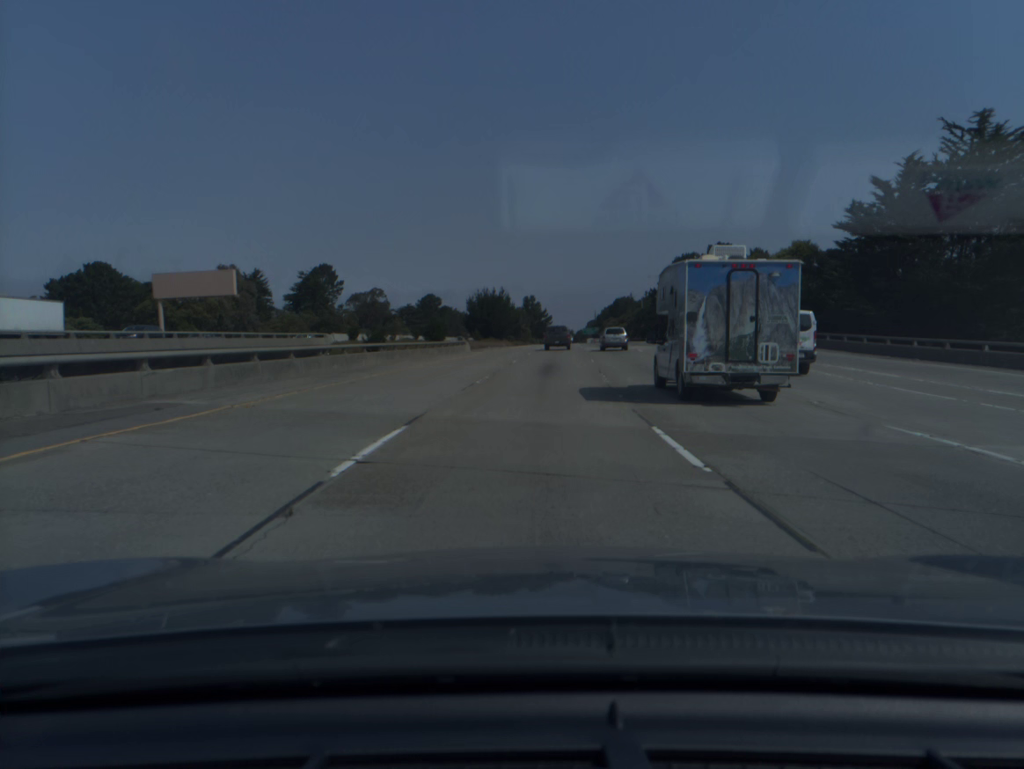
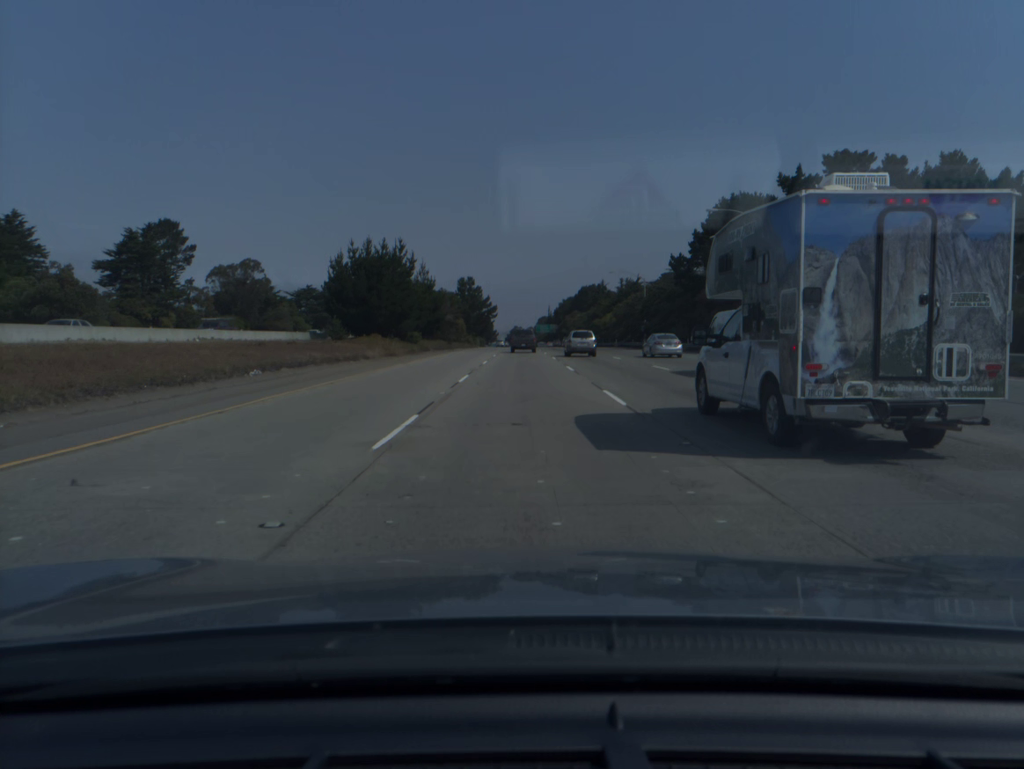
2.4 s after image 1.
(+2.9, +69.4) m; +4°
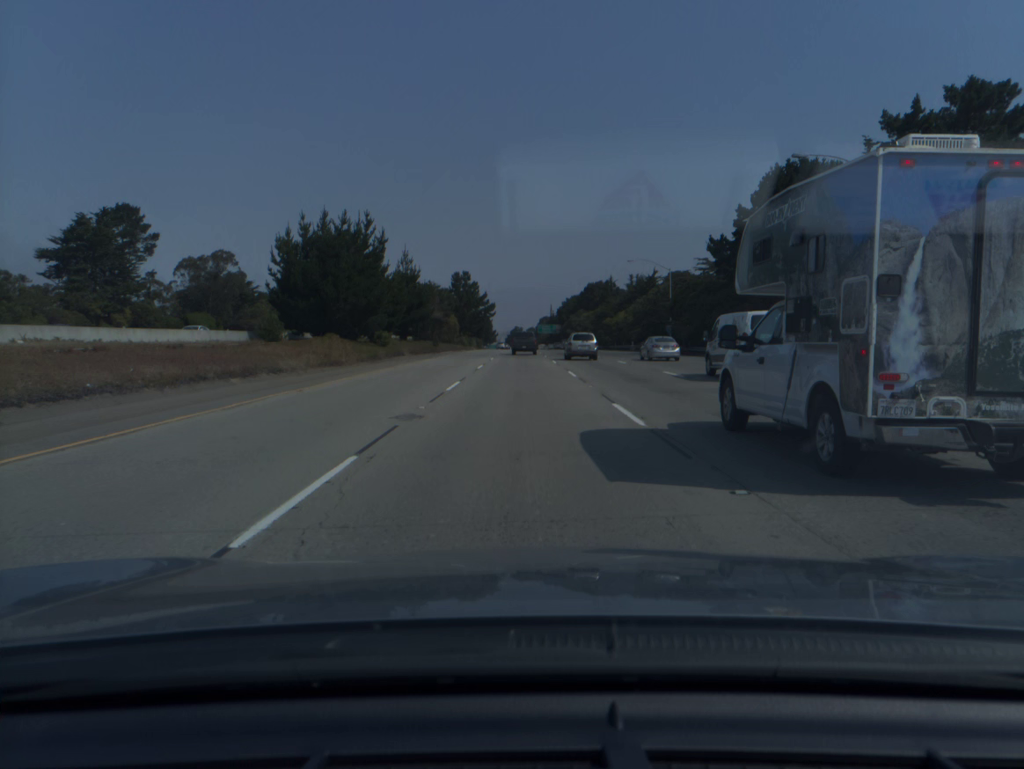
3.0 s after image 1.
(0.0, +17.5) m; 0°
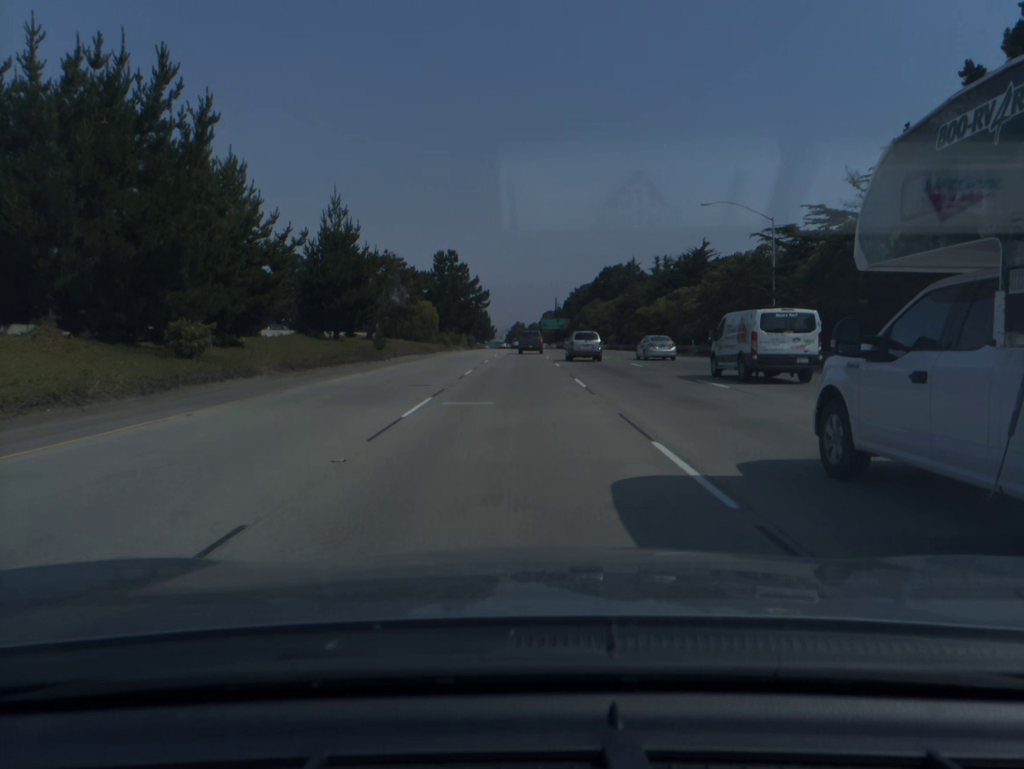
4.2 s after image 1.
(-0.1, +35.2) m; 0°
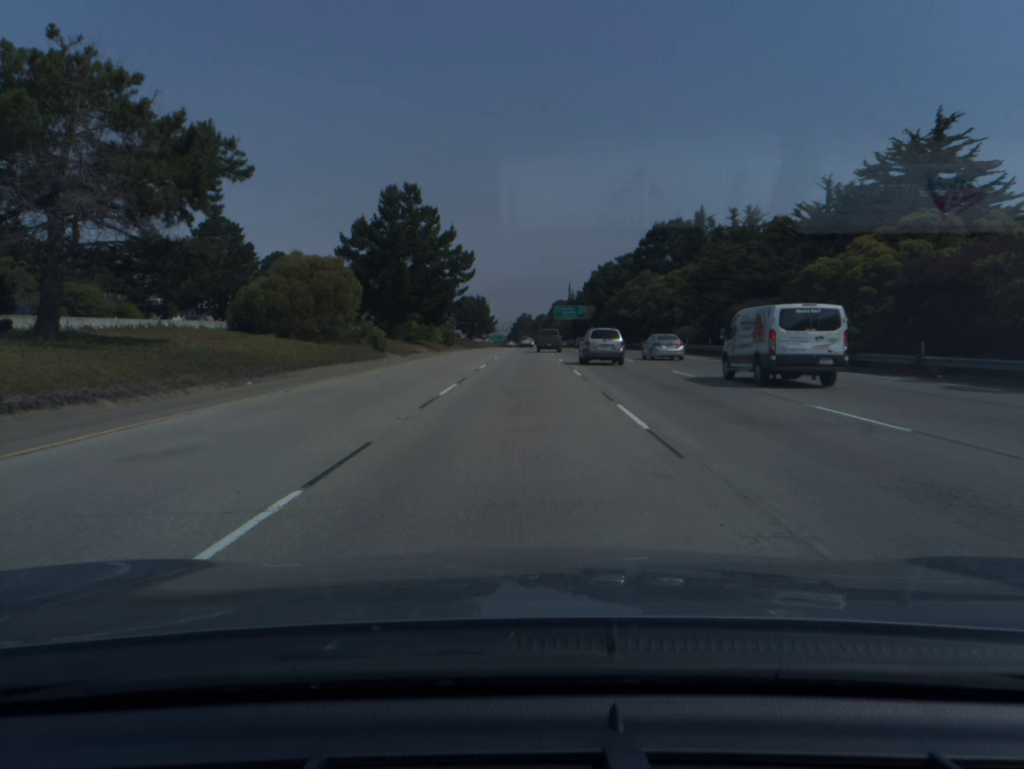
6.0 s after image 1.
(-0.2, +53.2) m; 0°
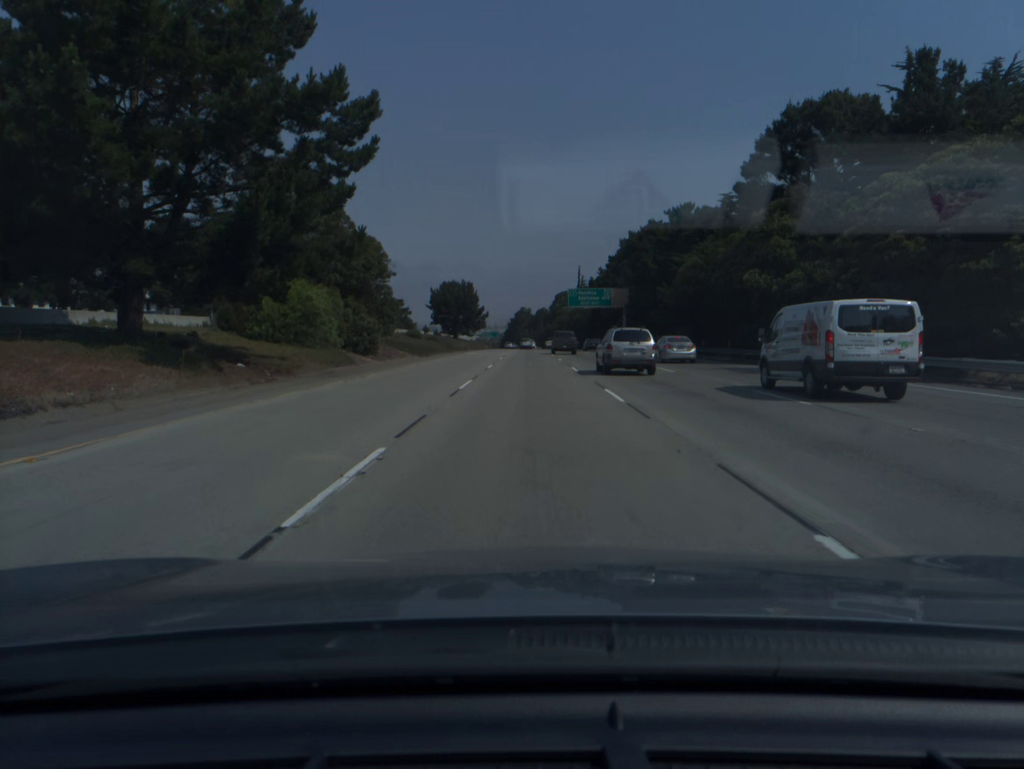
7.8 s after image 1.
(-0.1, +53.7) m; 0°
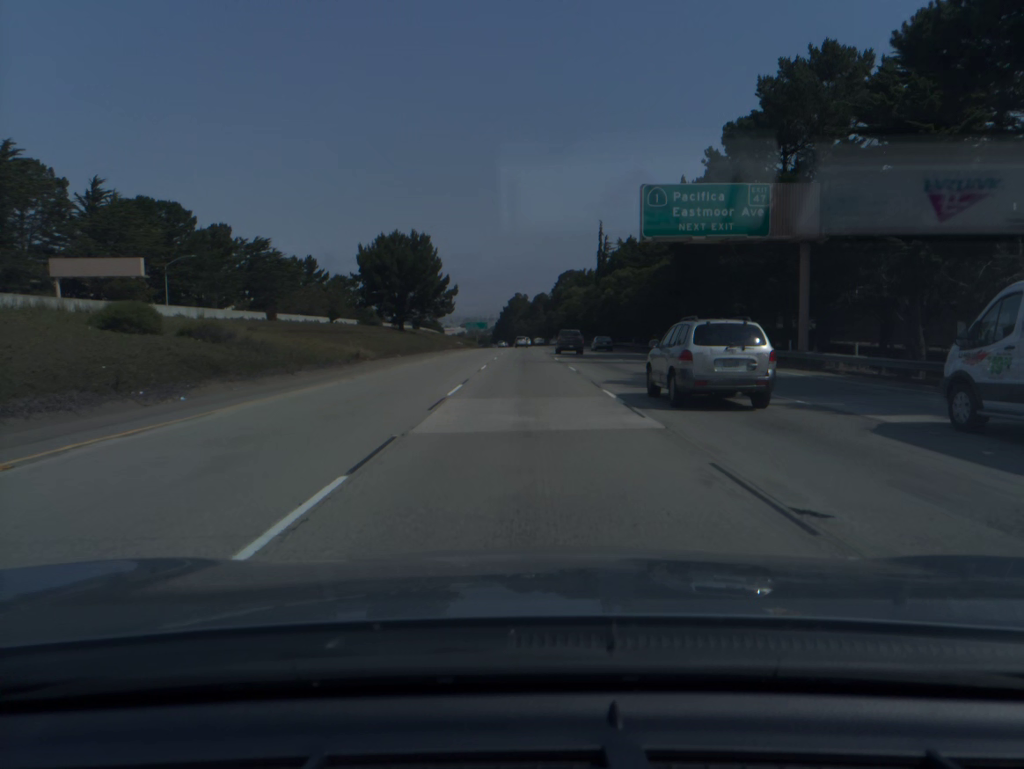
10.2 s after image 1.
(+0.3, +73.5) m; 0°
